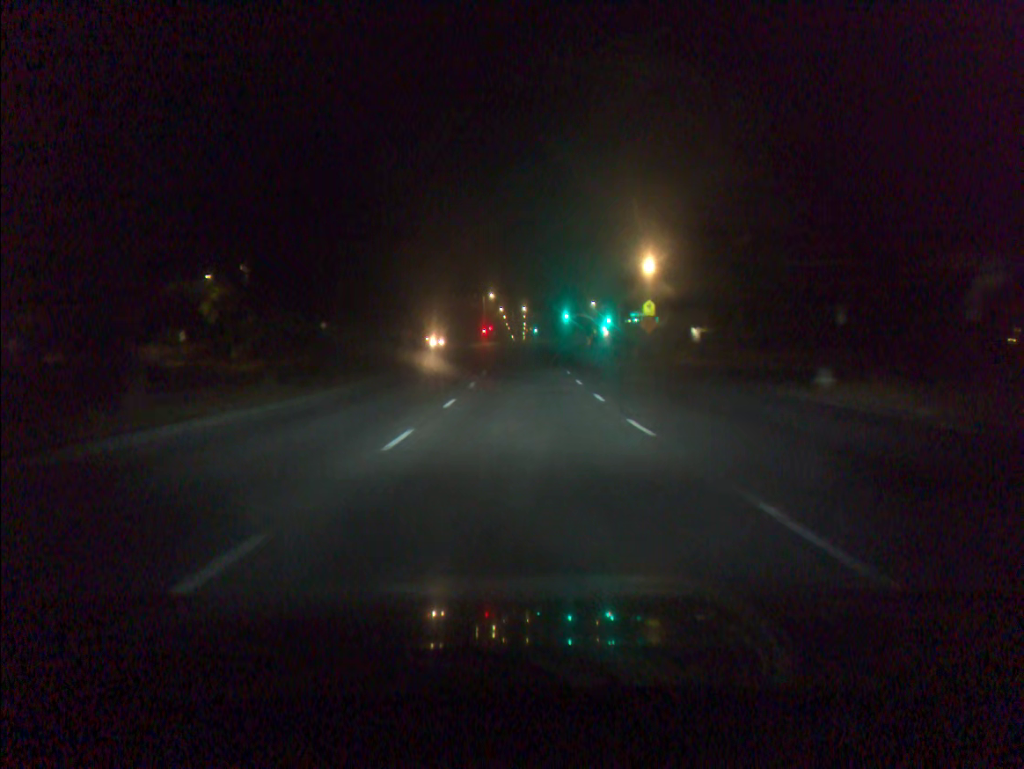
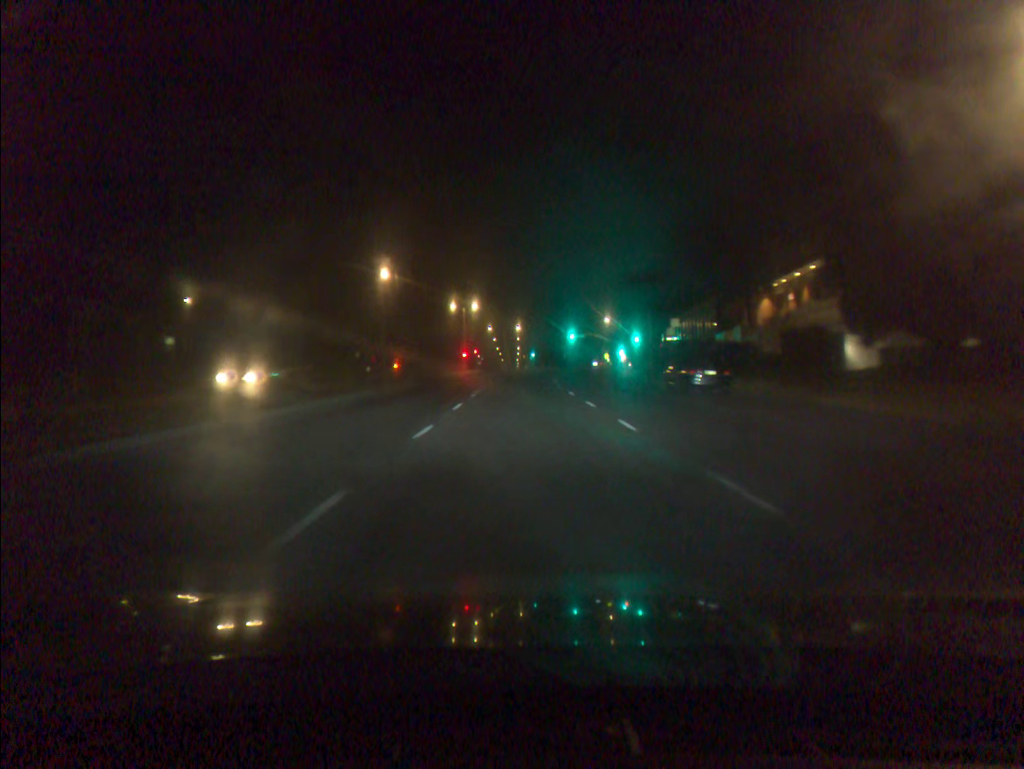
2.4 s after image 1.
(+0.1, +40.9) m; +1°
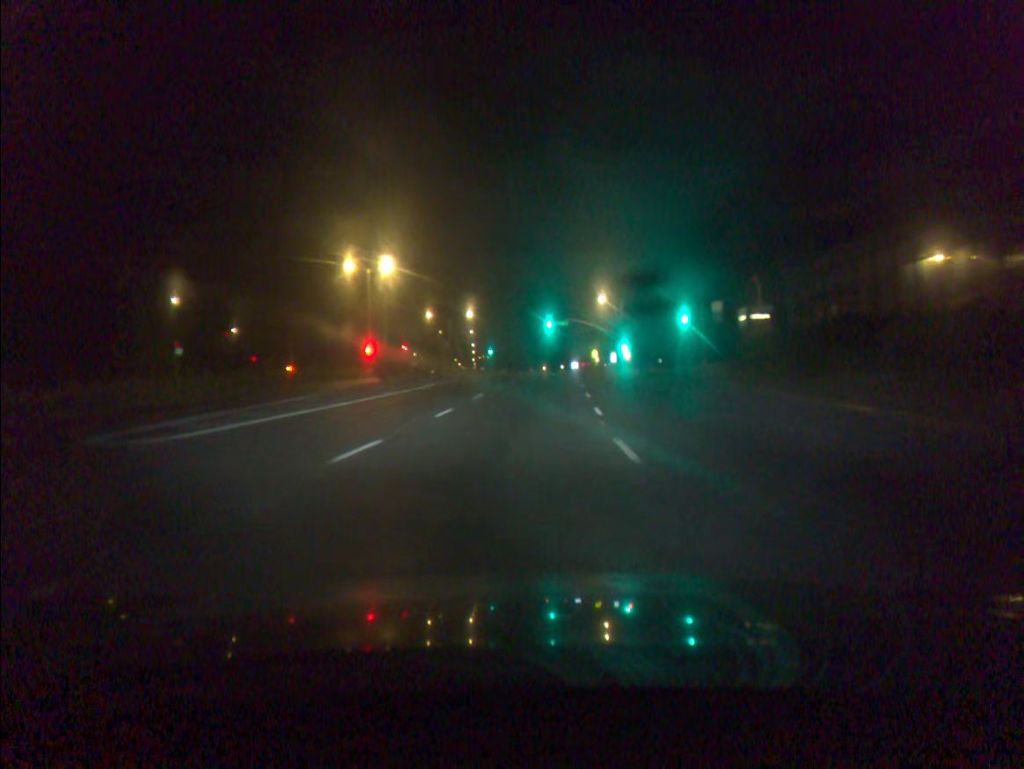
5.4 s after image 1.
(+1.1, +48.3) m; +3°
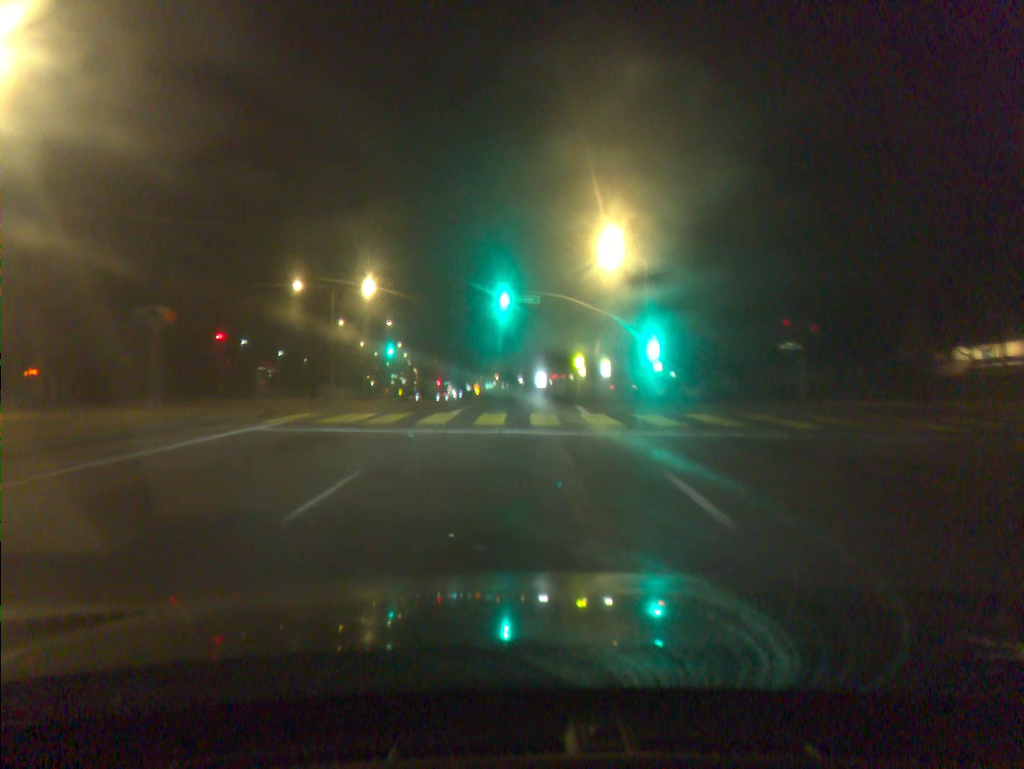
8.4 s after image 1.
(+1.8, +46.5) m; +3°
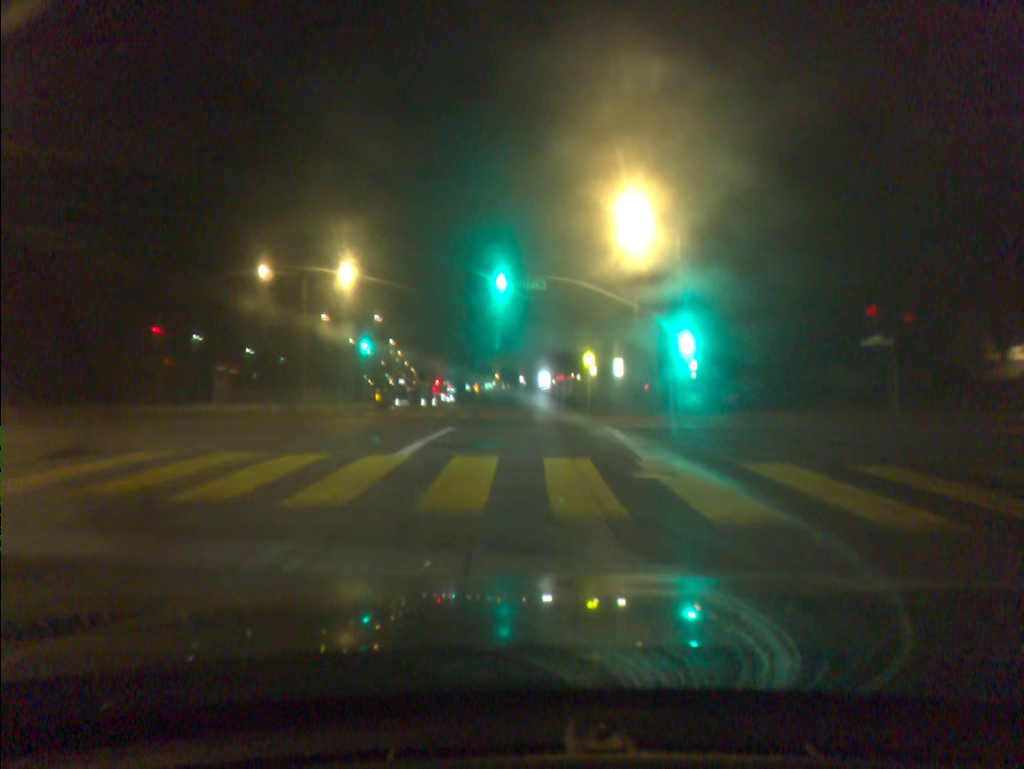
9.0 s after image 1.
(0.0, +8.9) m; 0°
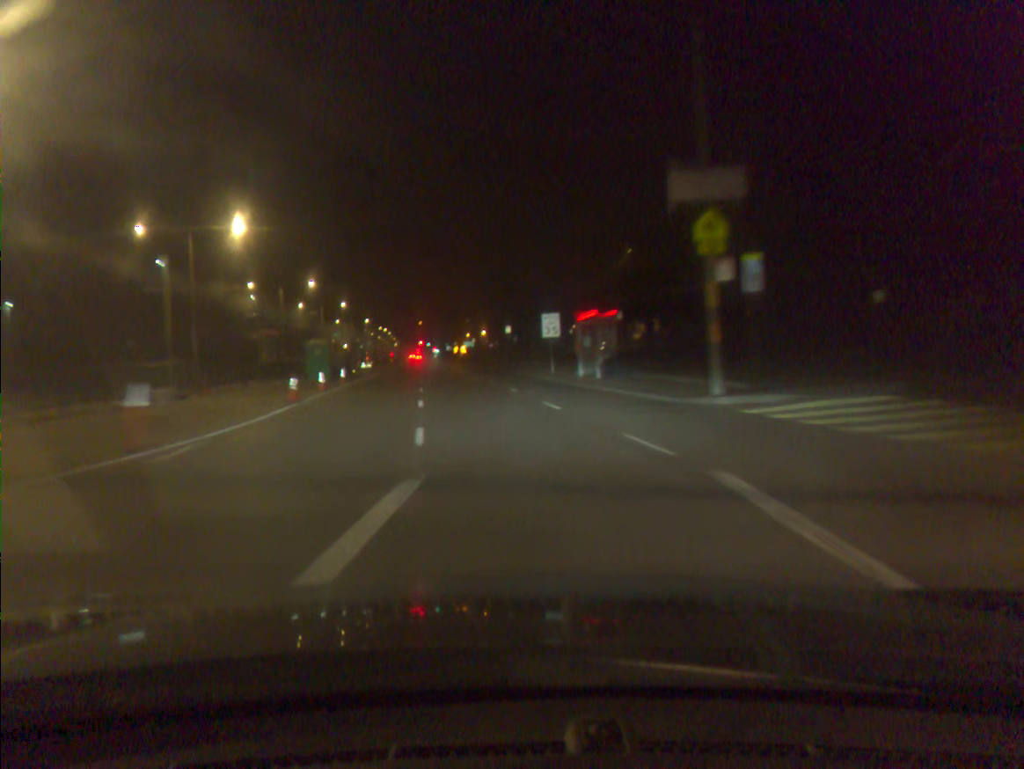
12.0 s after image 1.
(+0.5, +41.1) m; 0°
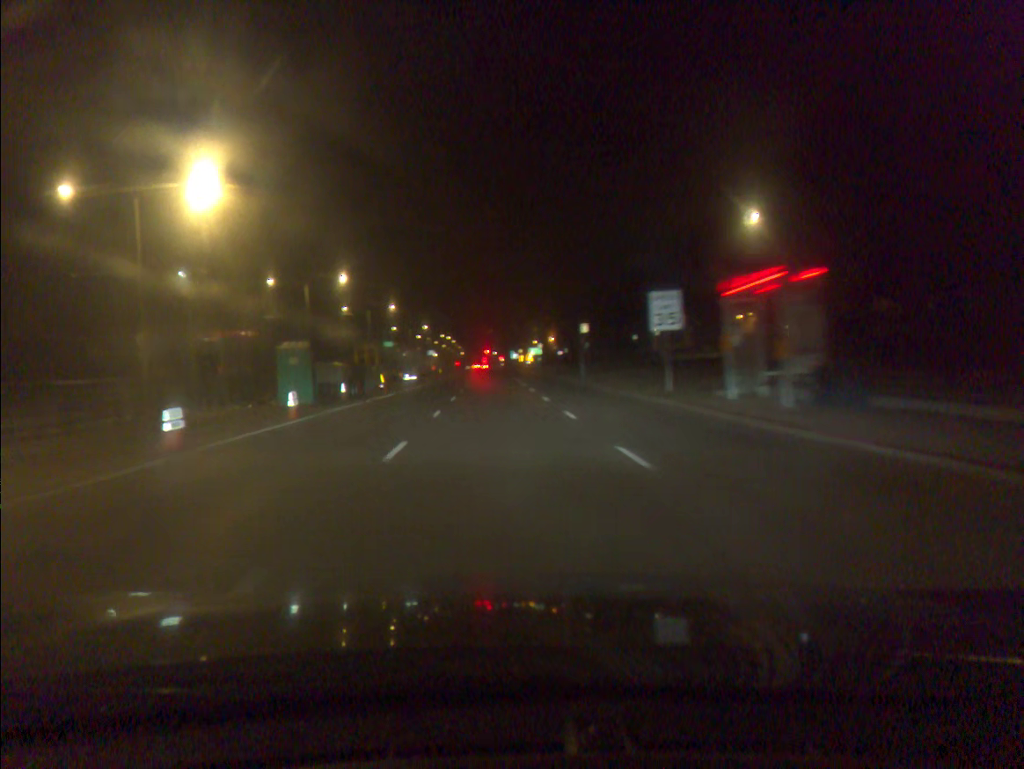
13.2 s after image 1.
(-0.7, +16.4) m; -5°
